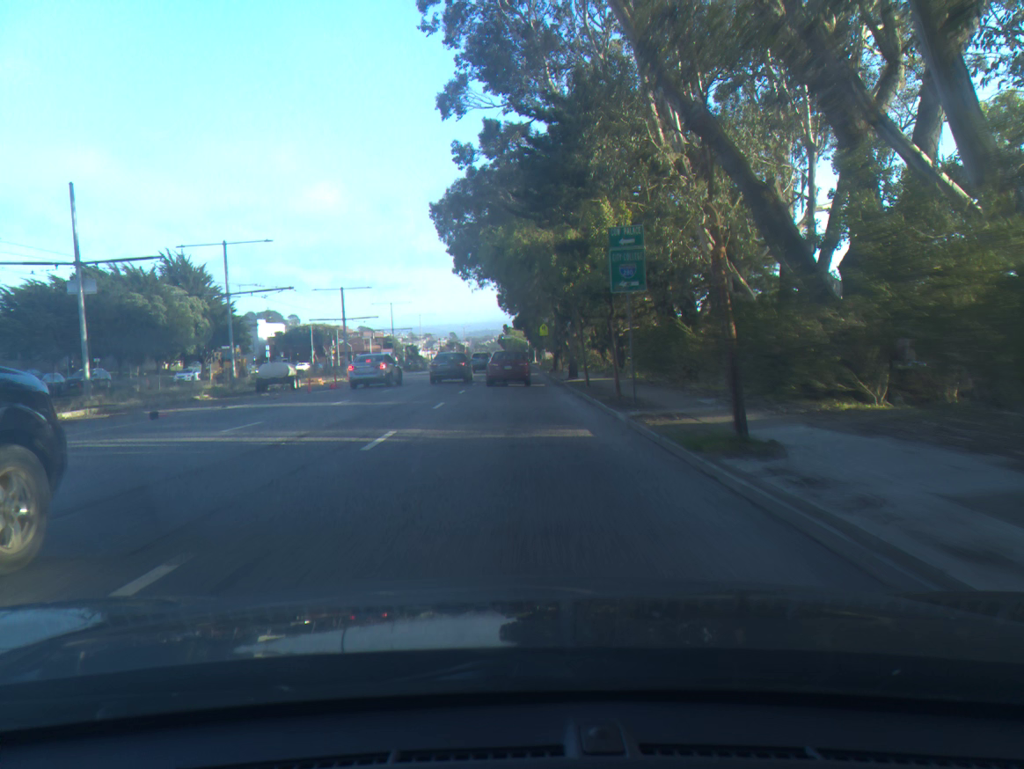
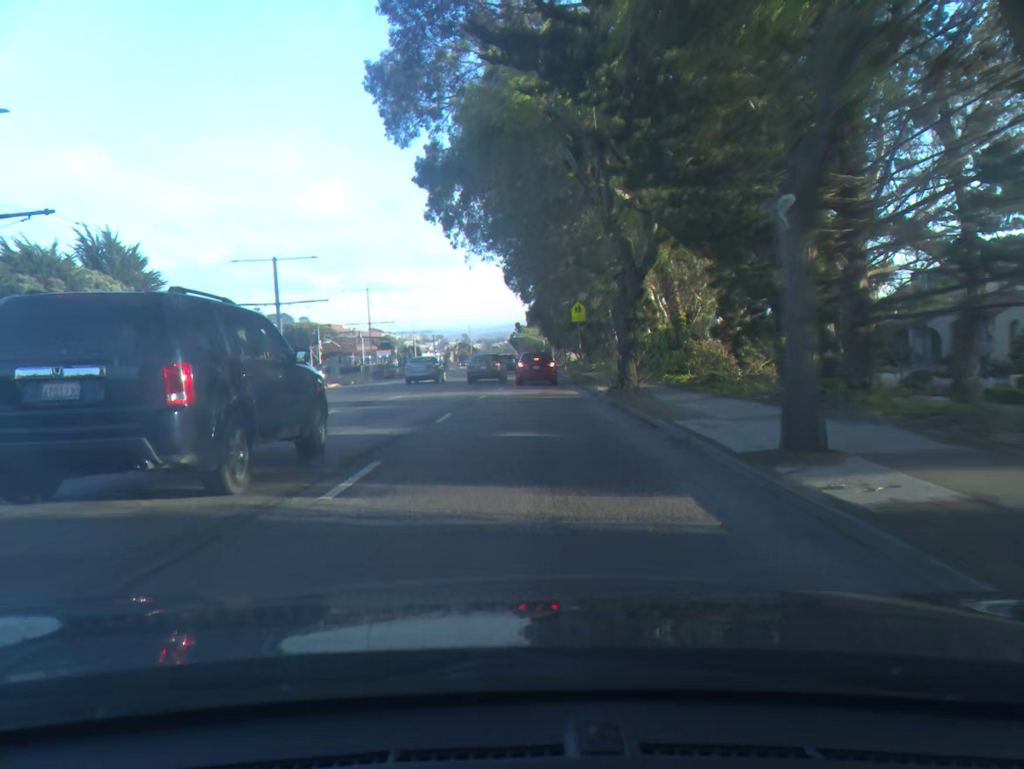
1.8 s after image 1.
(-0.3, +27.4) m; -1°
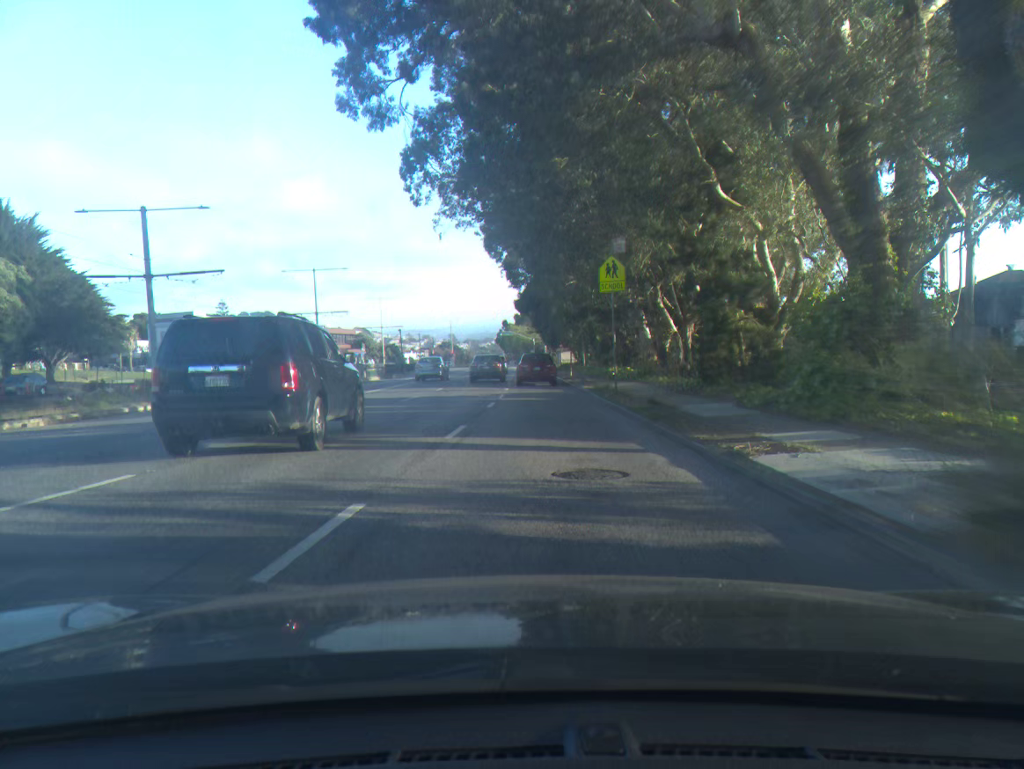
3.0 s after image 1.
(0.0, +18.3) m; +1°
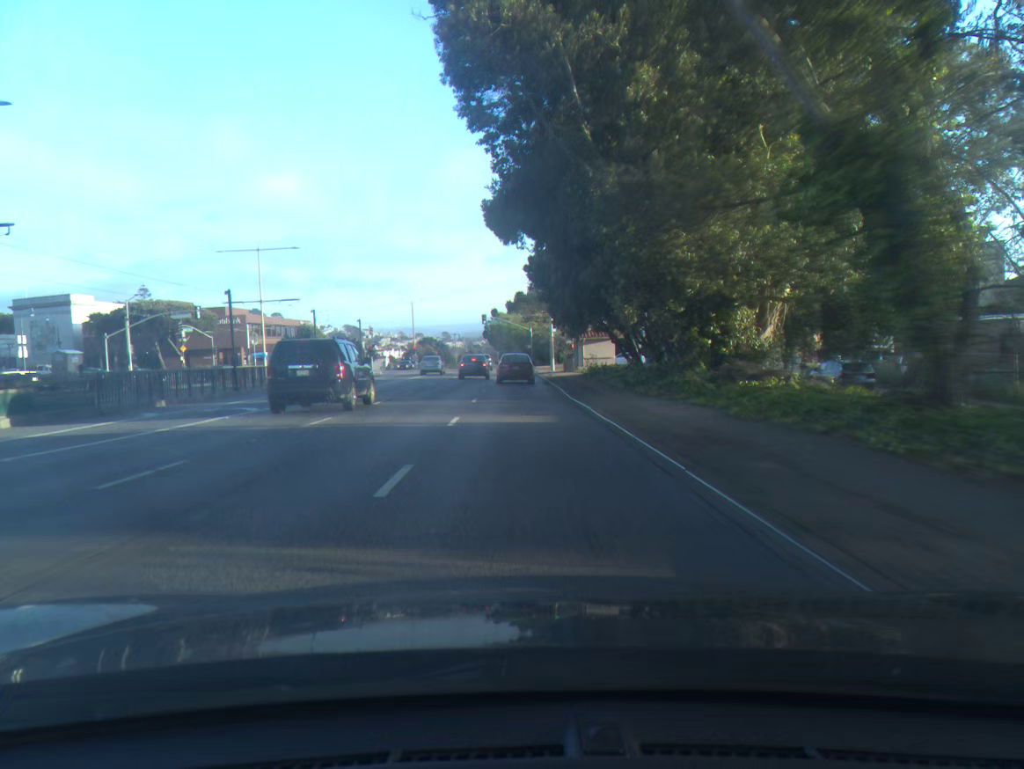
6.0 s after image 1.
(+0.8, +45.9) m; 0°
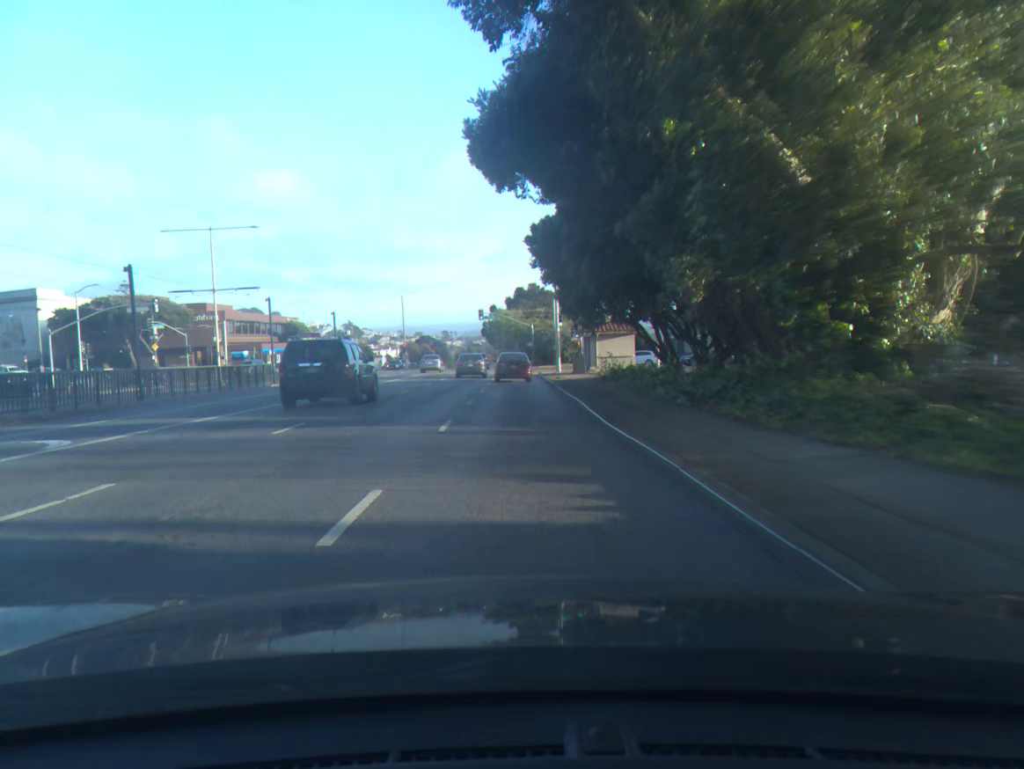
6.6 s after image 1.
(0.0, +9.2) m; 0°
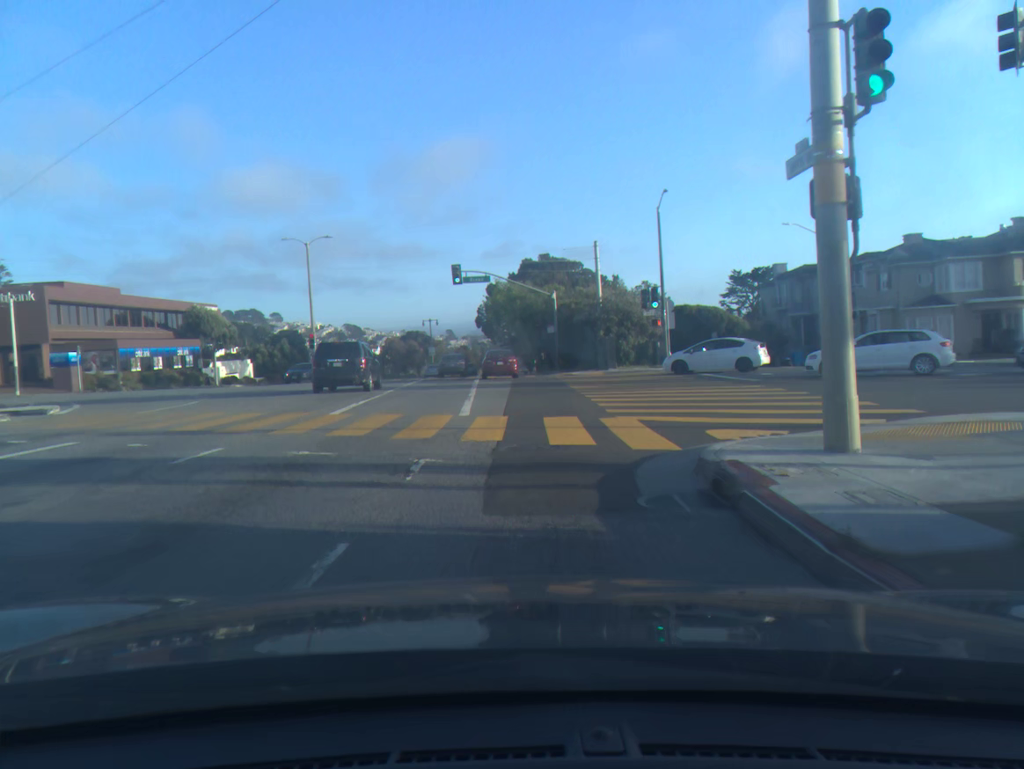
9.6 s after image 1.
(-0.3, +46.2) m; -1°
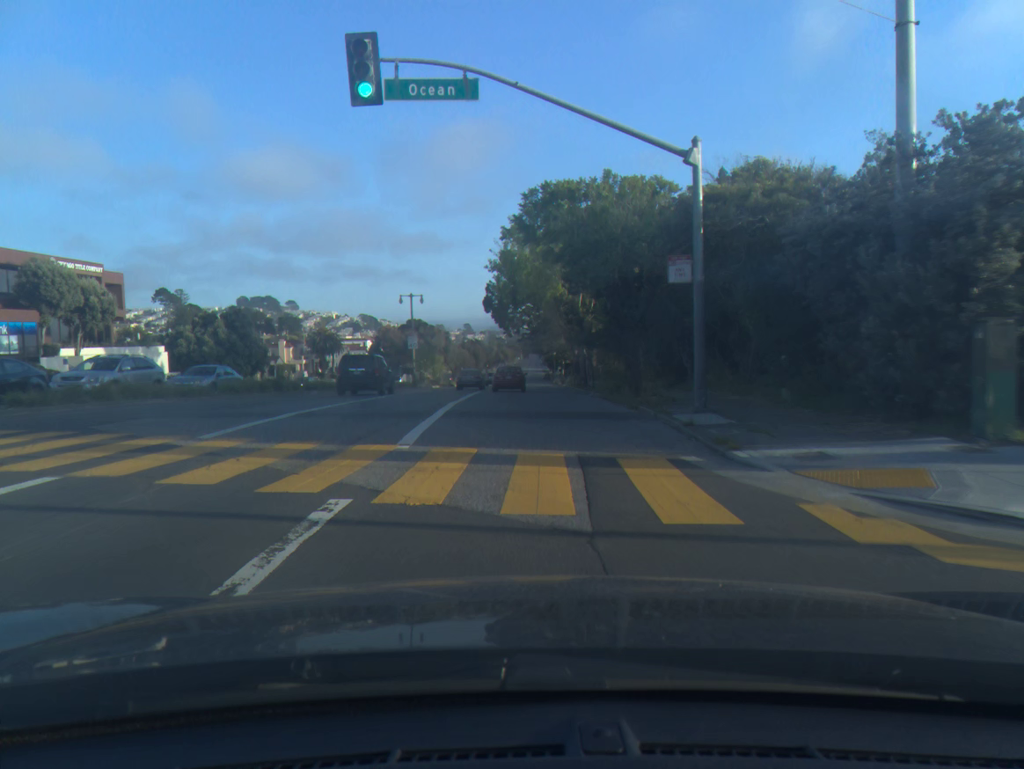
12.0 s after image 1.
(-0.6, +36.7) m; -2°
